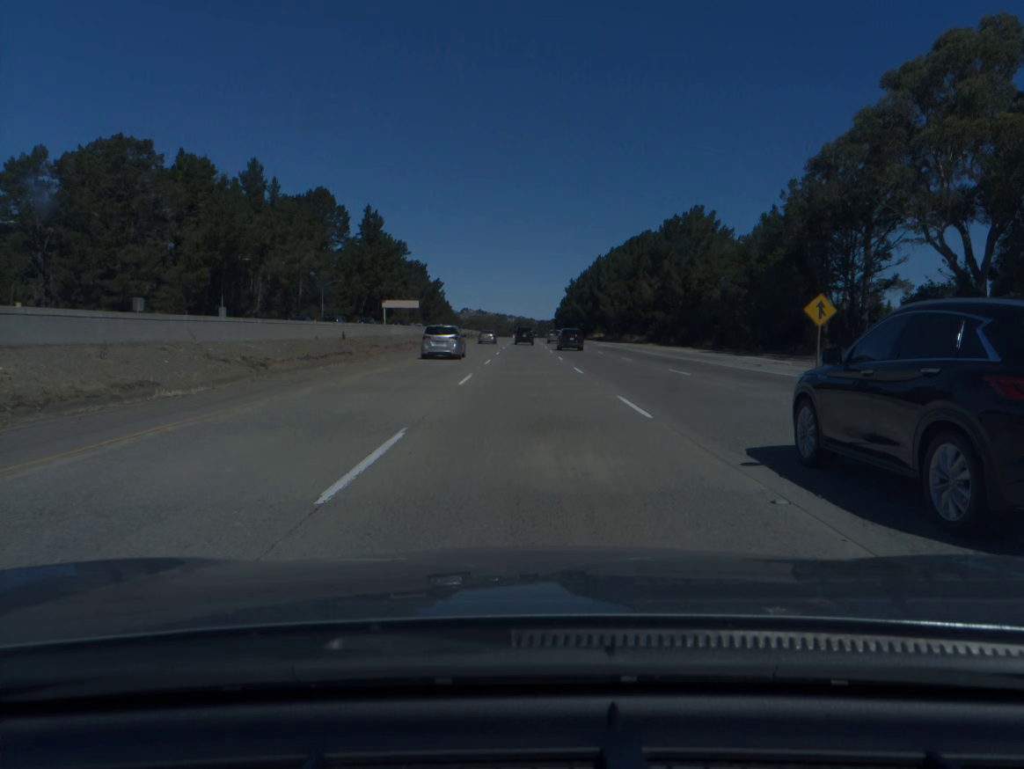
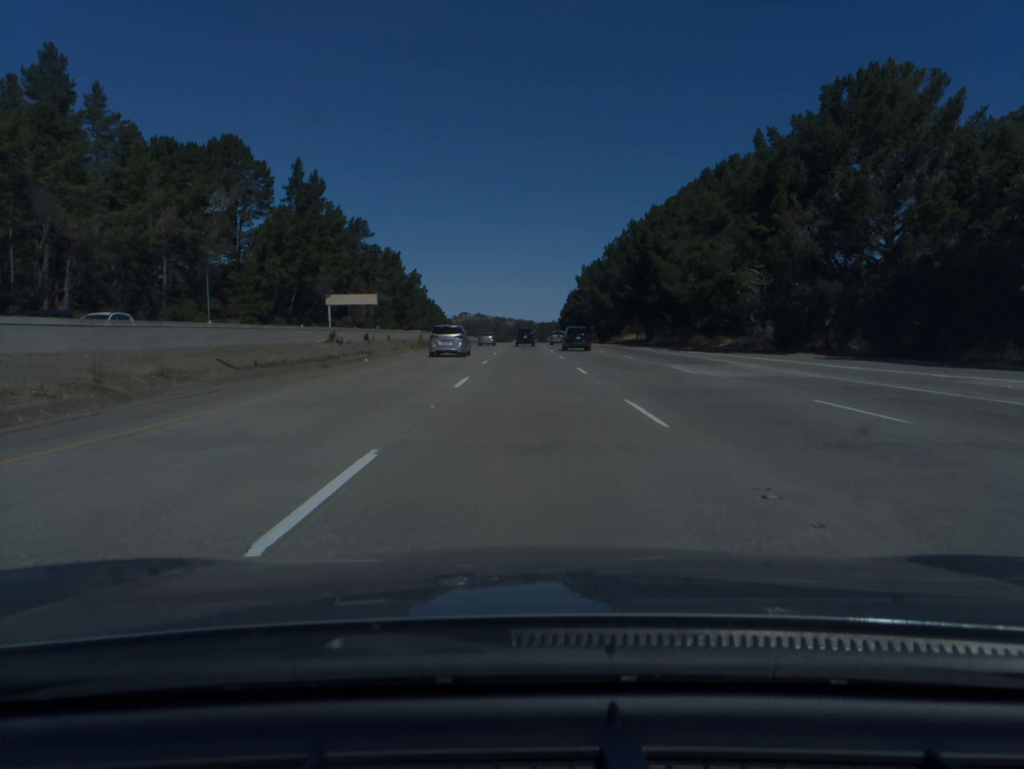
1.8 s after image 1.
(0.0, +60.0) m; 0°
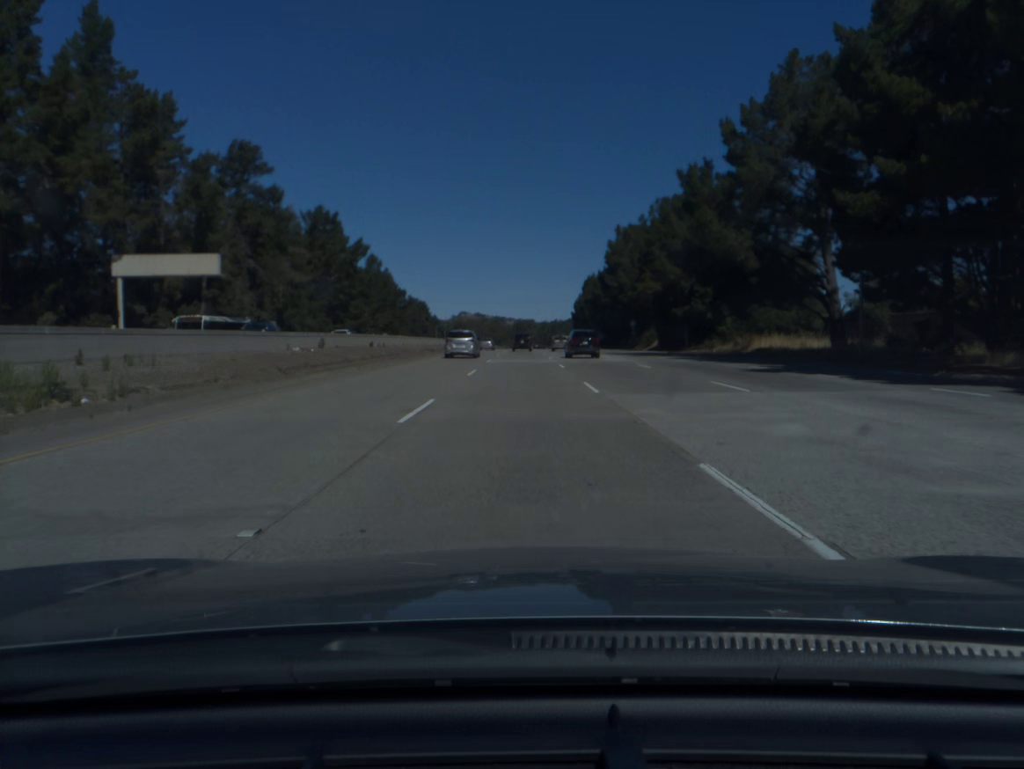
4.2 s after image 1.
(0.0, +80.4) m; 0°
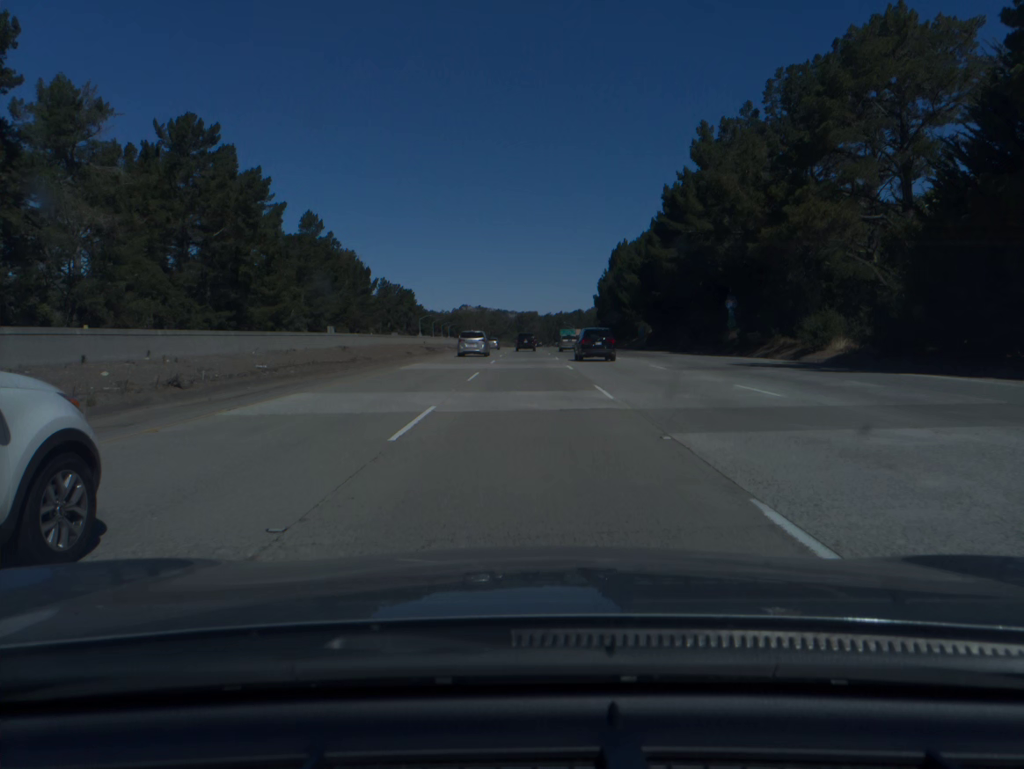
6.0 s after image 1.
(-0.2, +60.5) m; 0°
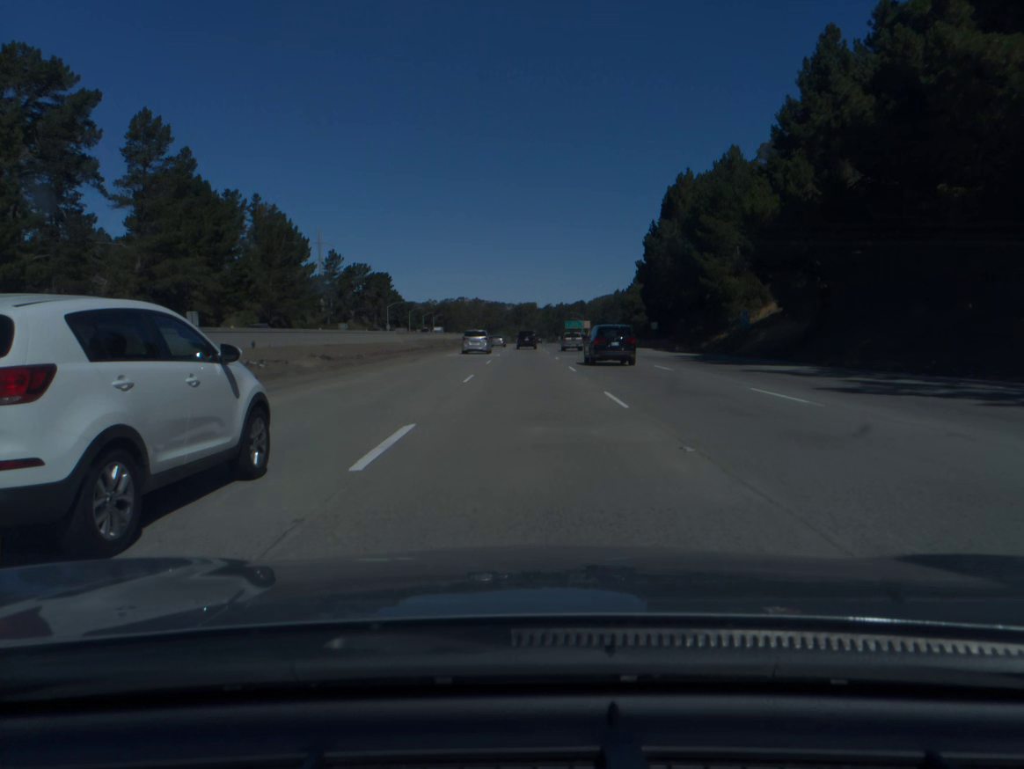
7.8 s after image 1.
(+0.1, +60.9) m; 0°
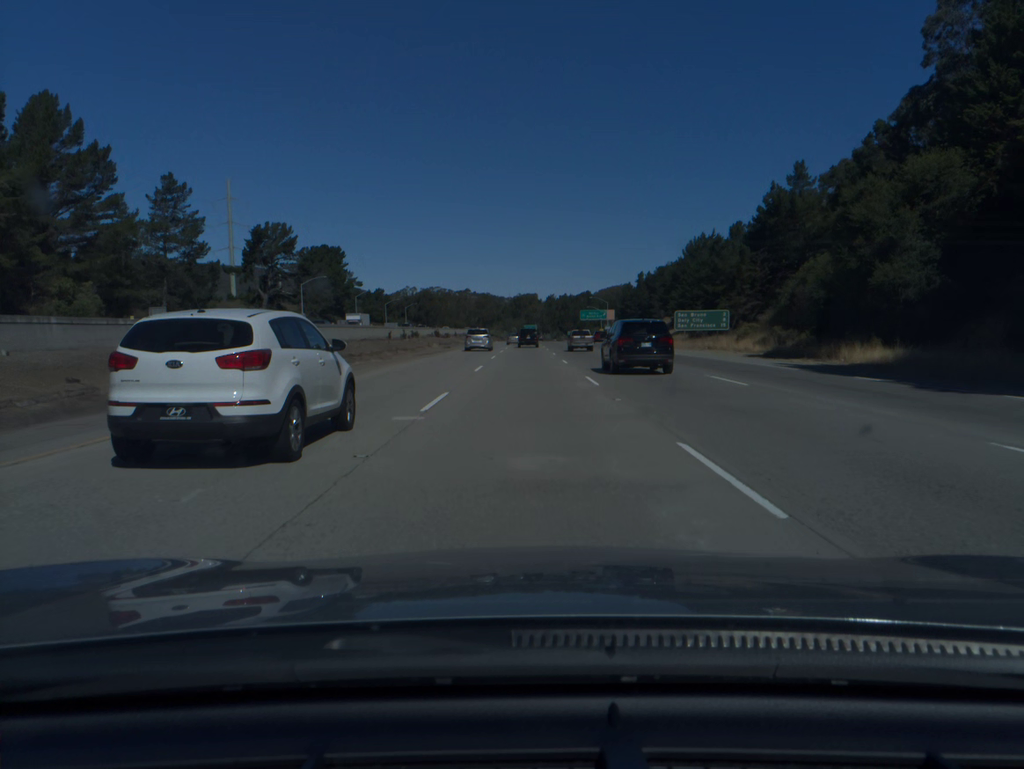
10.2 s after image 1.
(+0.1, +81.9) m; 0°
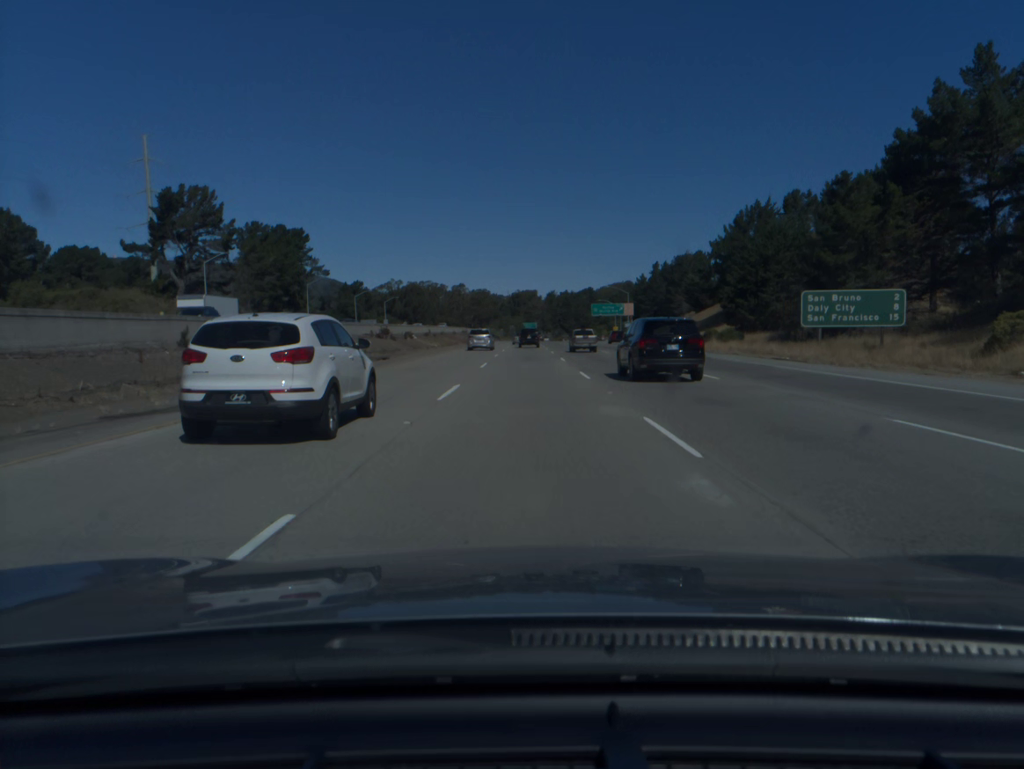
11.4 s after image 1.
(0.0, +41.0) m; 0°
